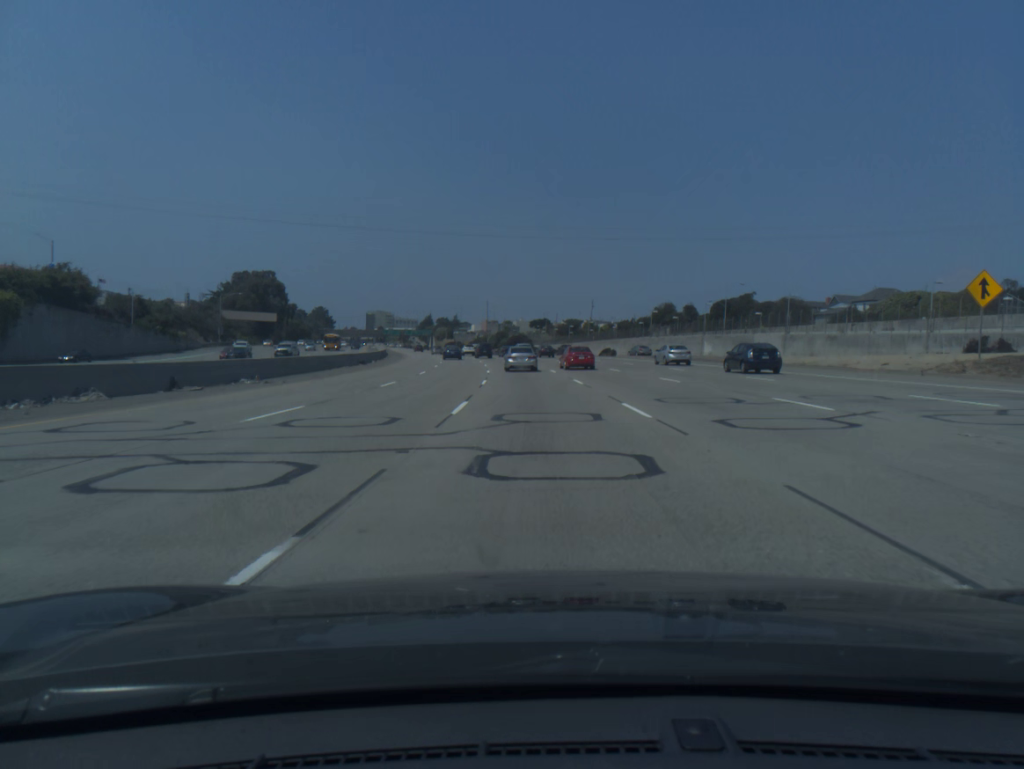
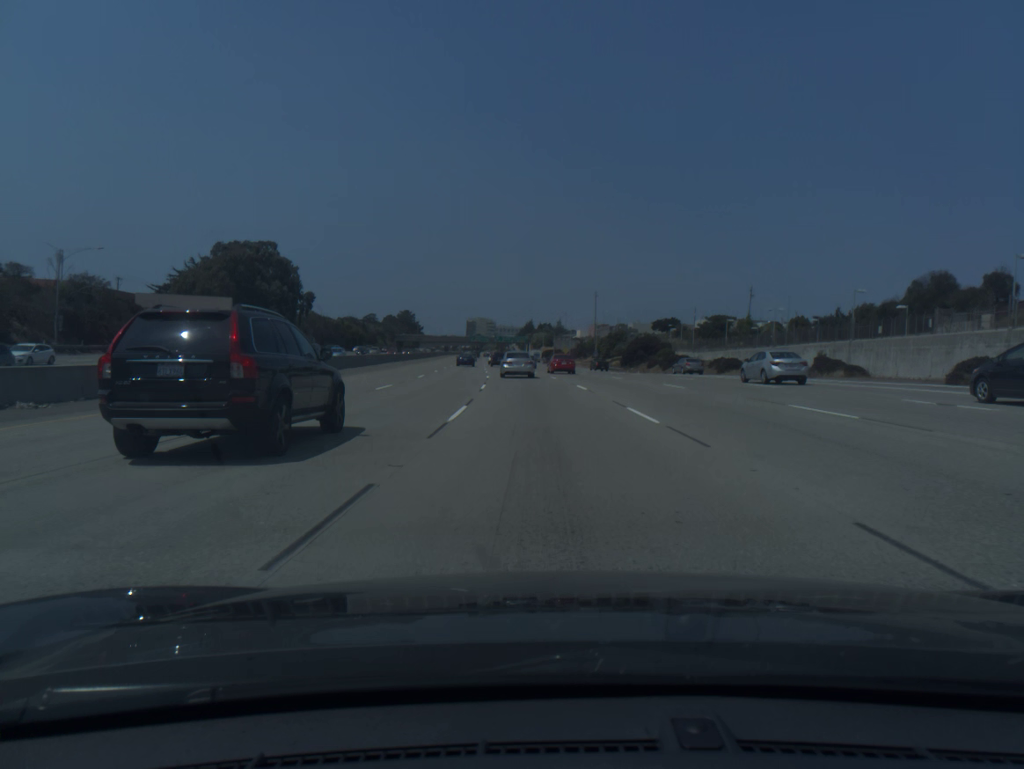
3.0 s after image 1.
(-6.0, +86.7) m; -8°
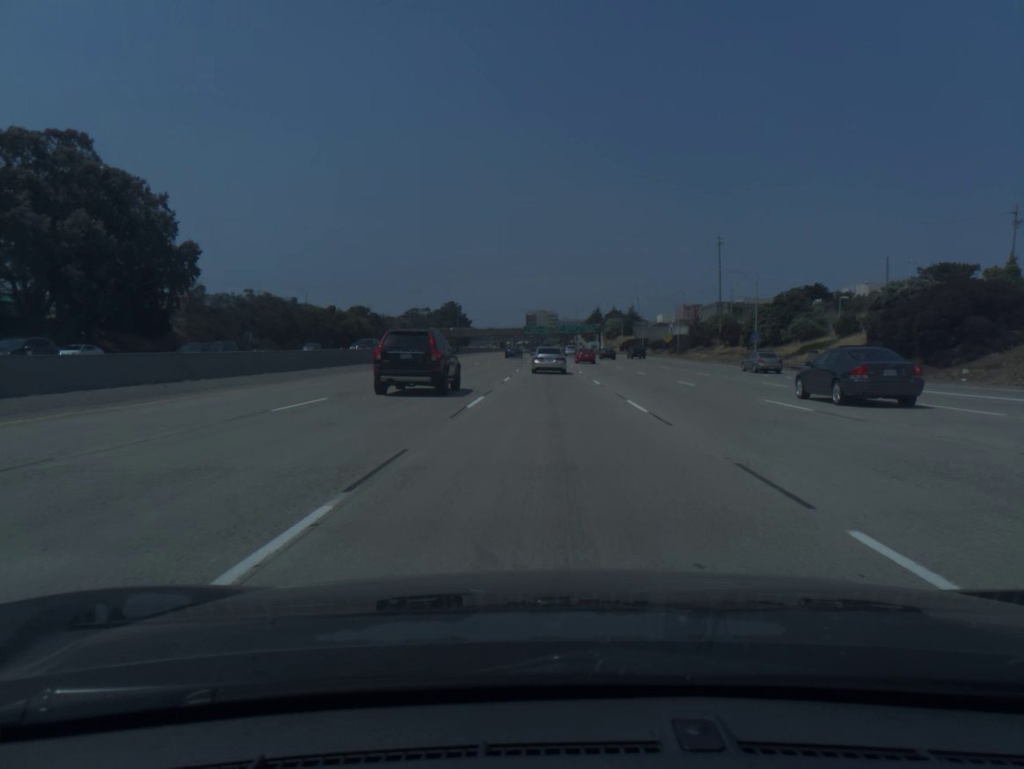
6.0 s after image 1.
(-4.5, +83.4) m; -5°
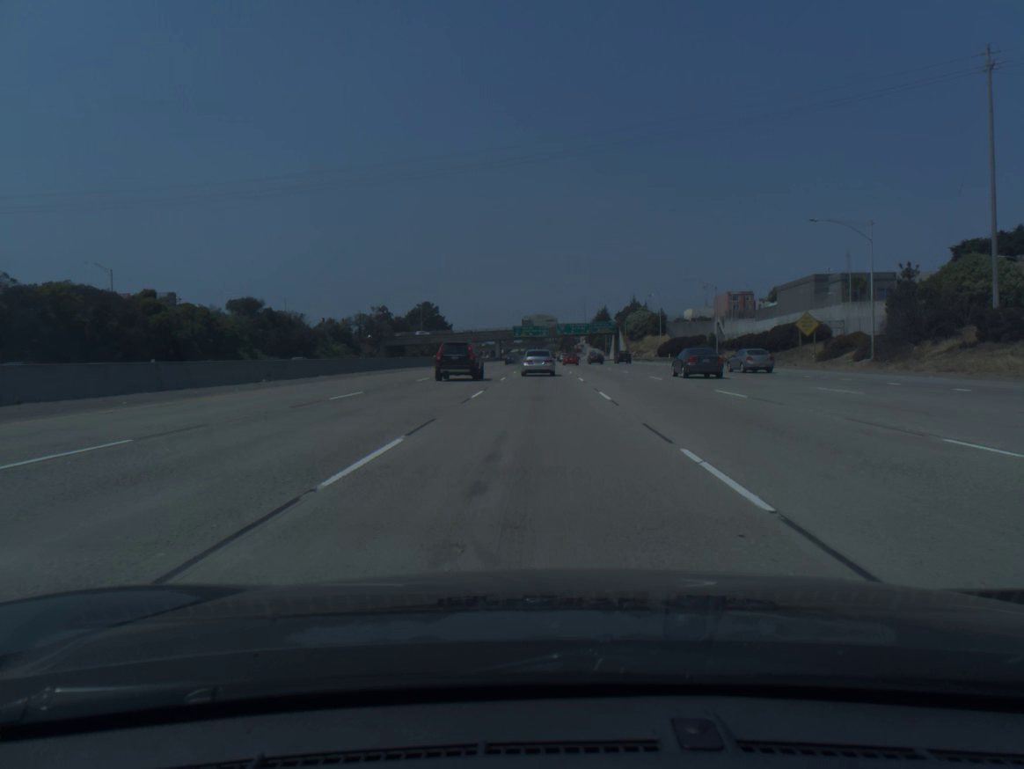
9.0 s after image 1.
(+0.5, +80.8) m; 0°
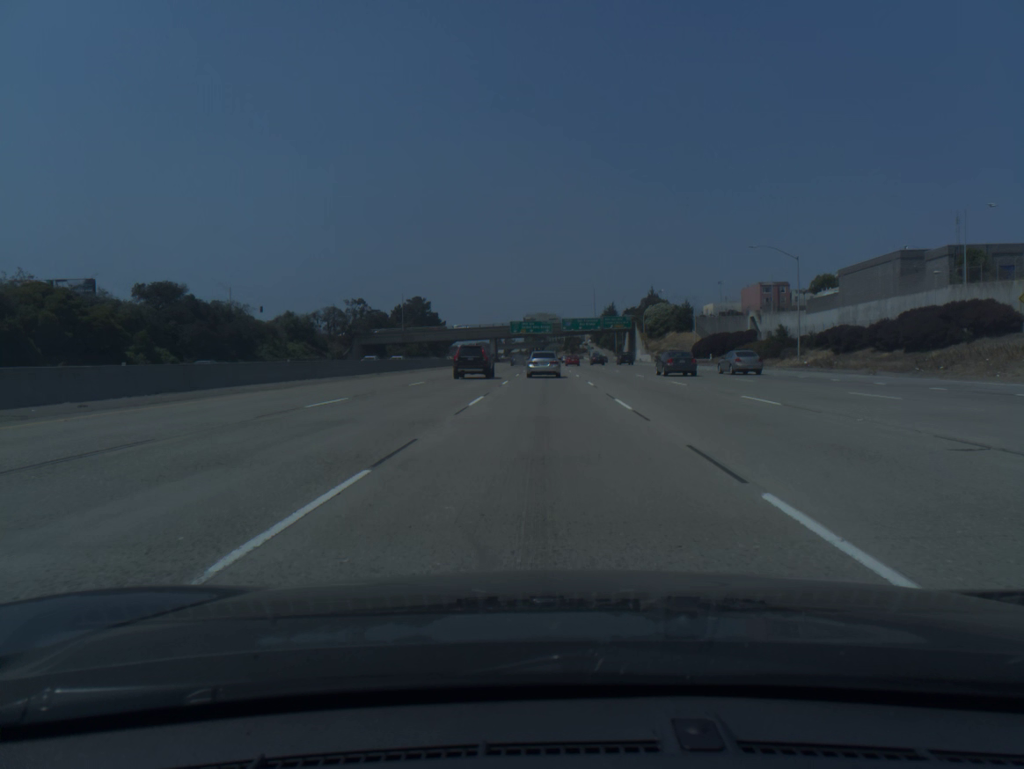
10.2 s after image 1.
(-0.1, +31.5) m; 0°
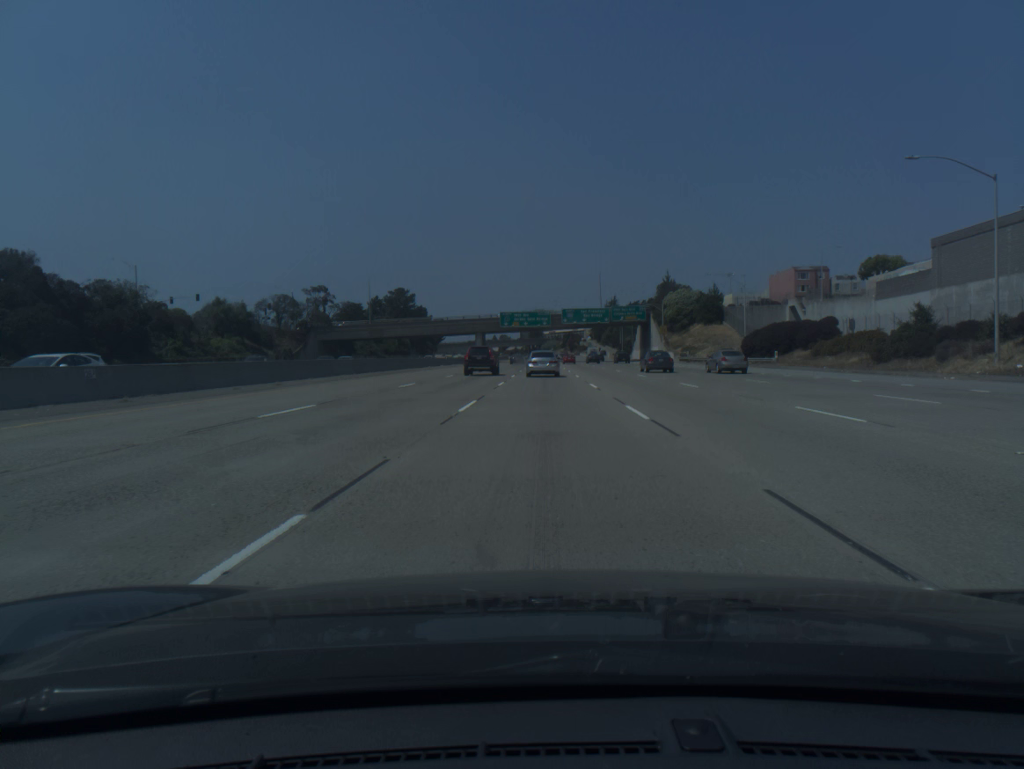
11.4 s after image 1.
(+0.1, +31.2) m; 0°
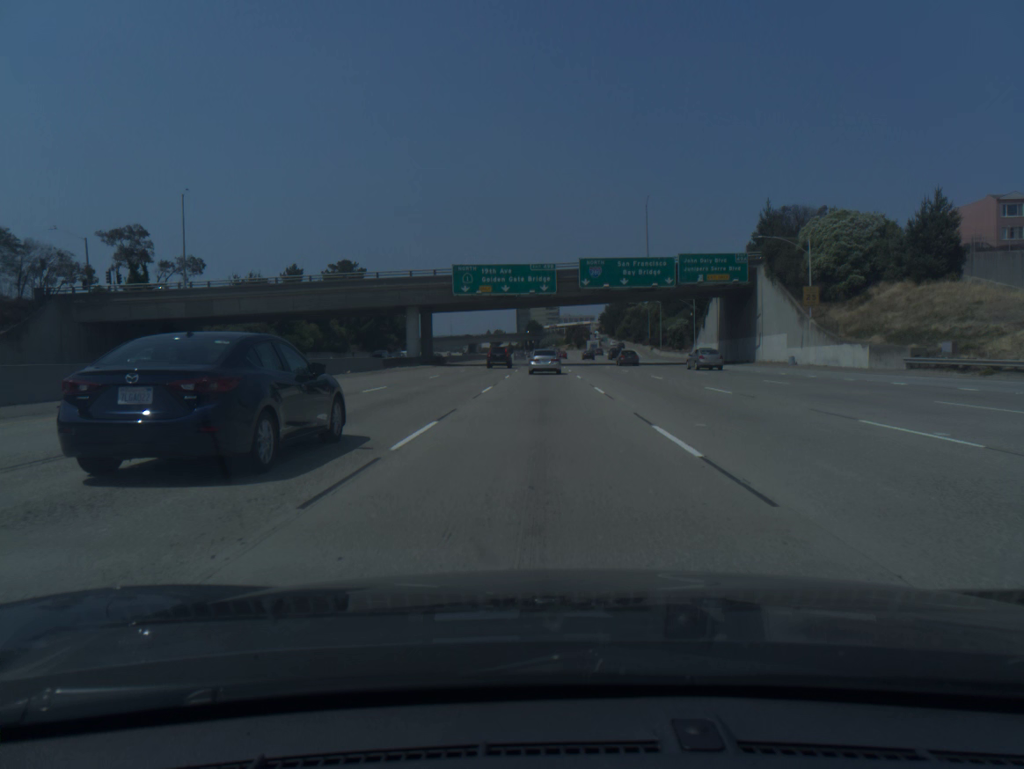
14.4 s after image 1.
(+0.1, +76.6) m; 0°
